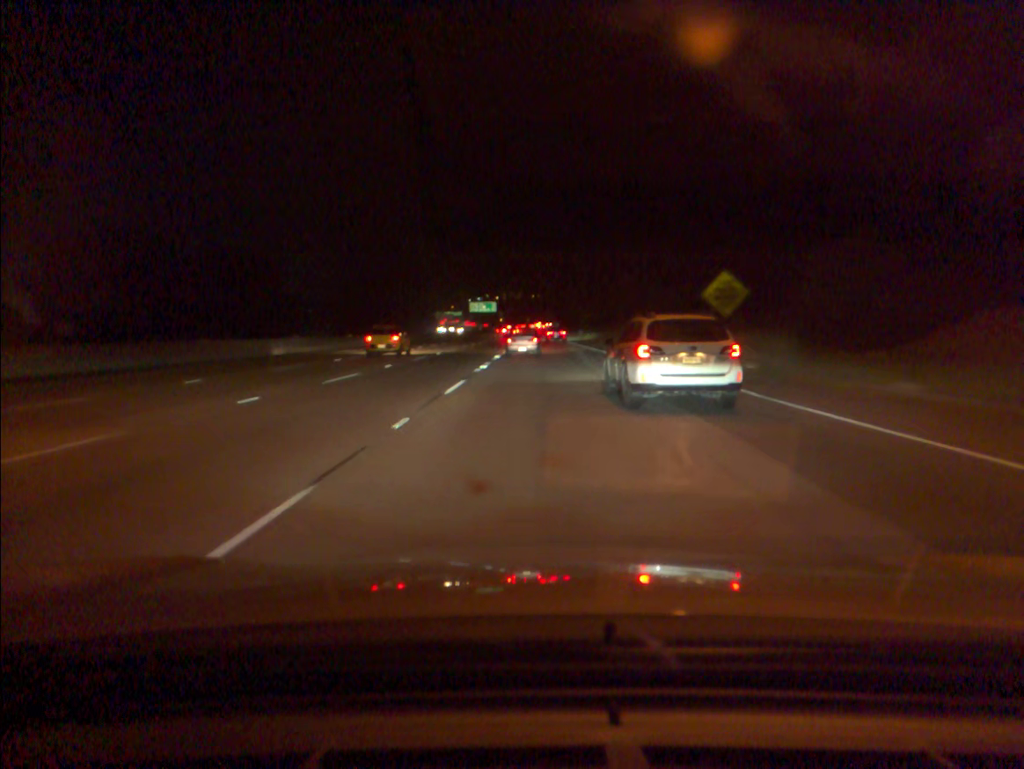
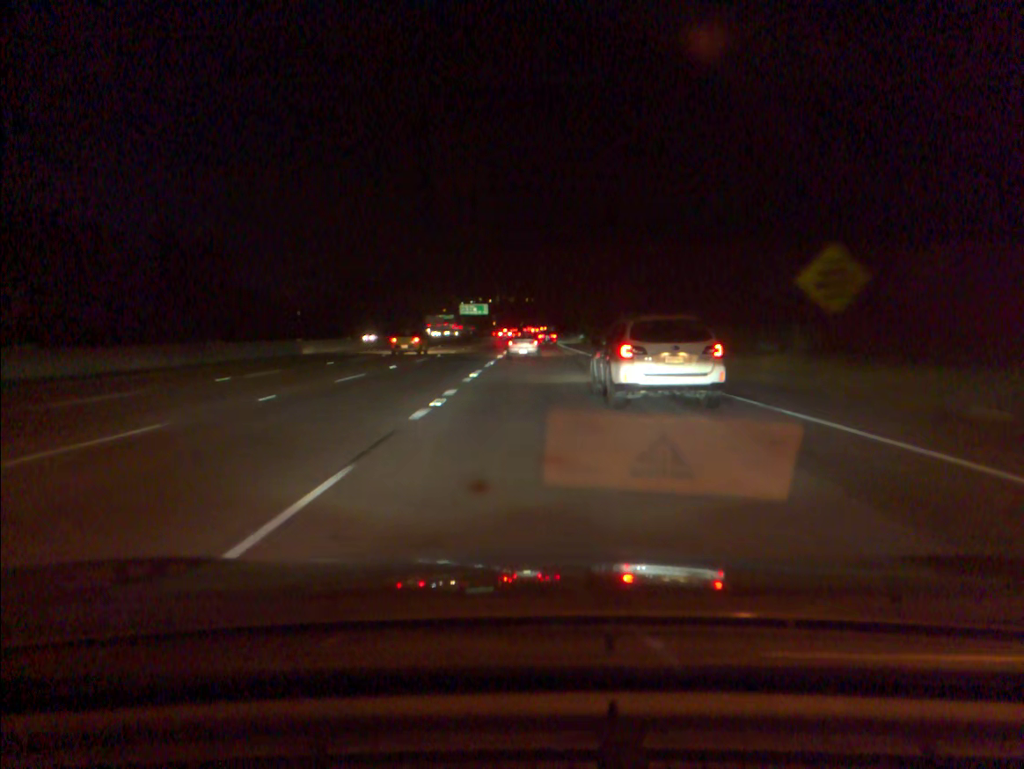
(+0.1, +13.0) m; 0°
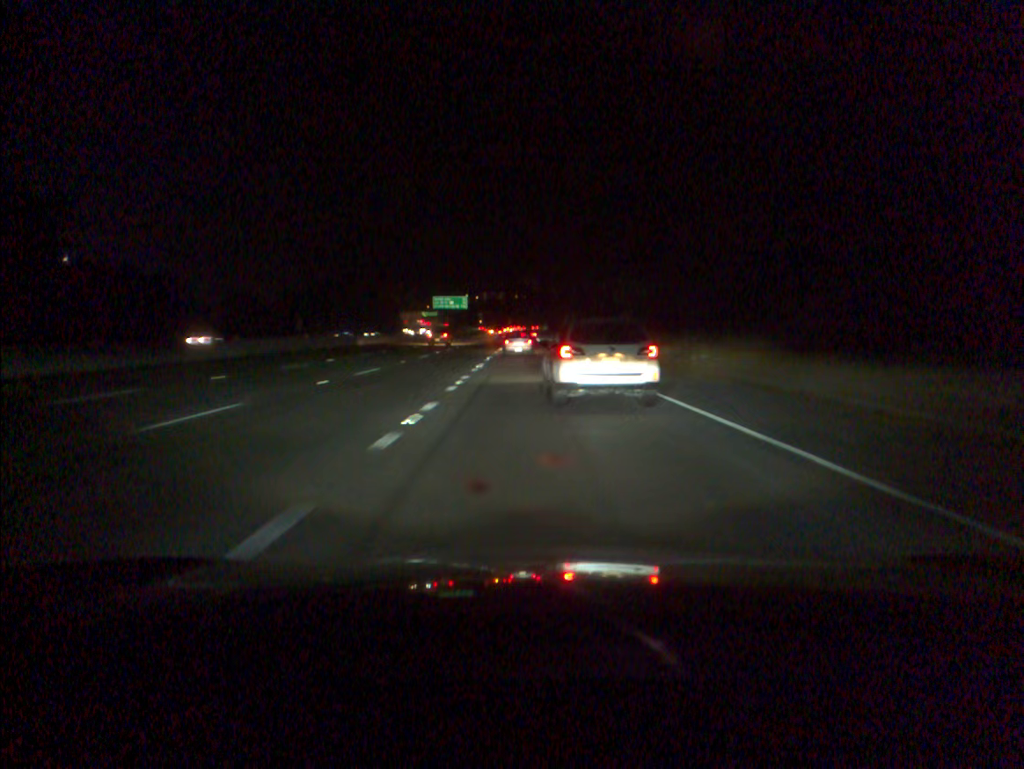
(+0.3, +39.0) m; +1°
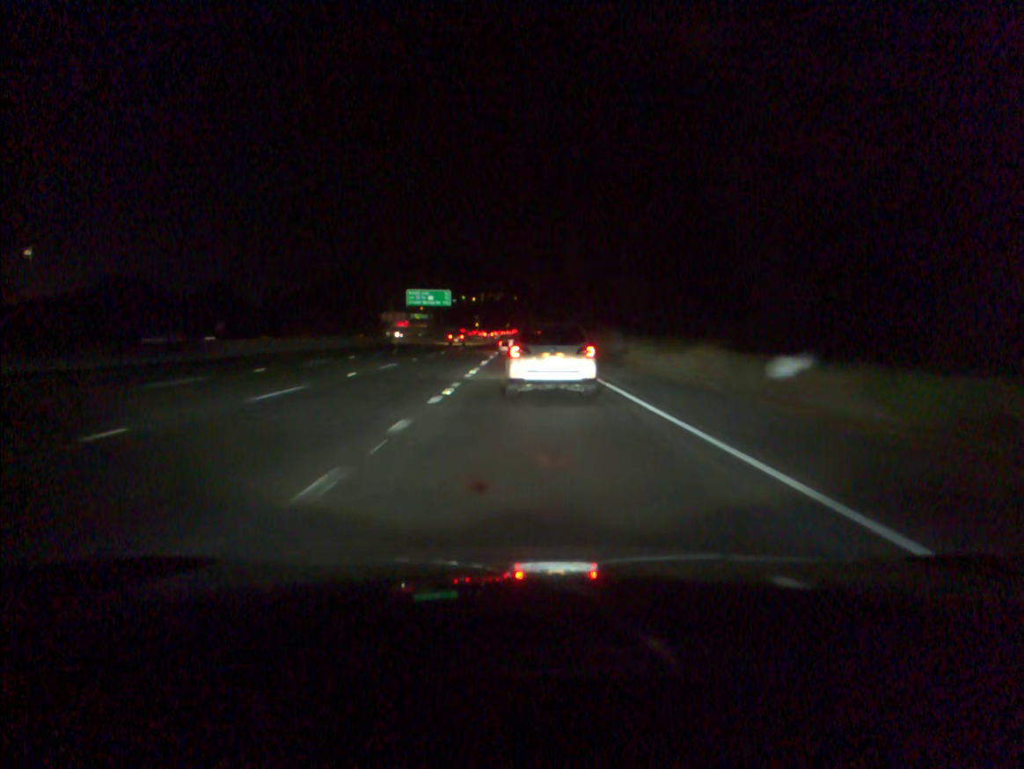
(0.0, +38.6) m; 0°
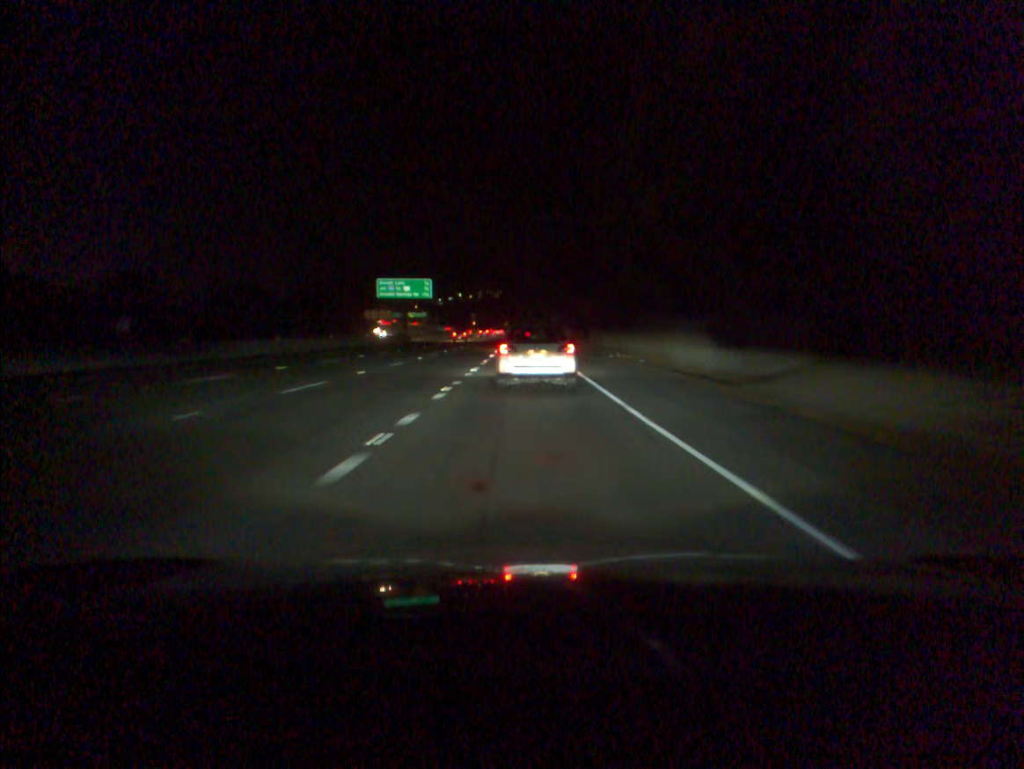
(0.0, +26.0) m; 0°
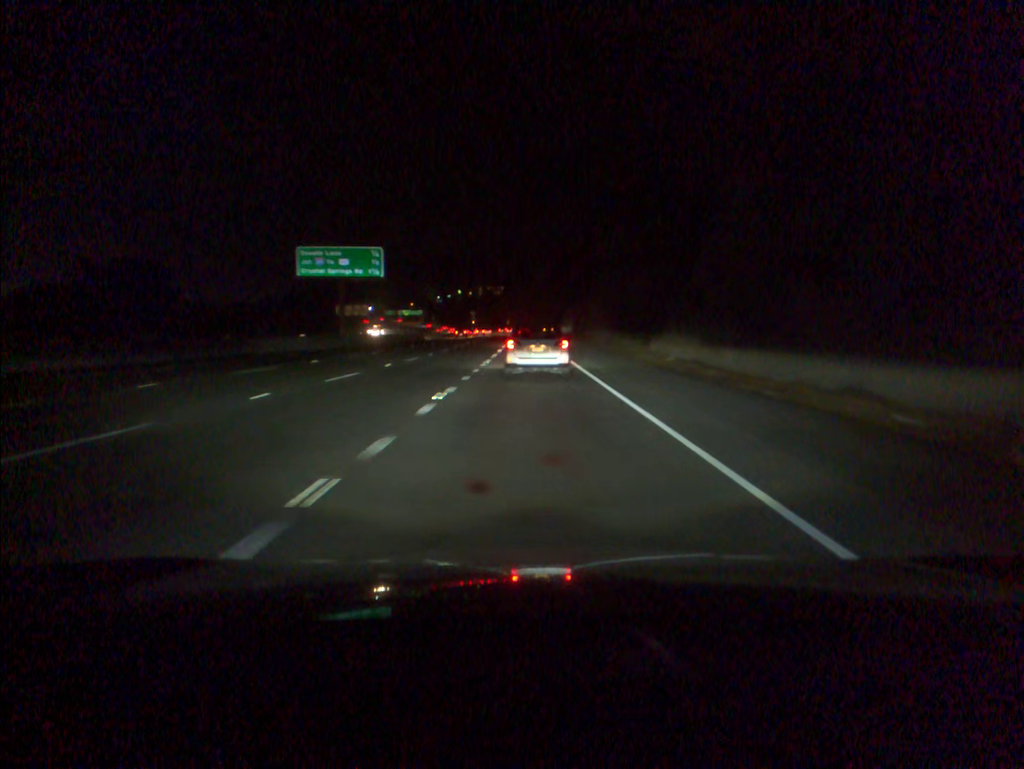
(-0.1, +39.2) m; 0°
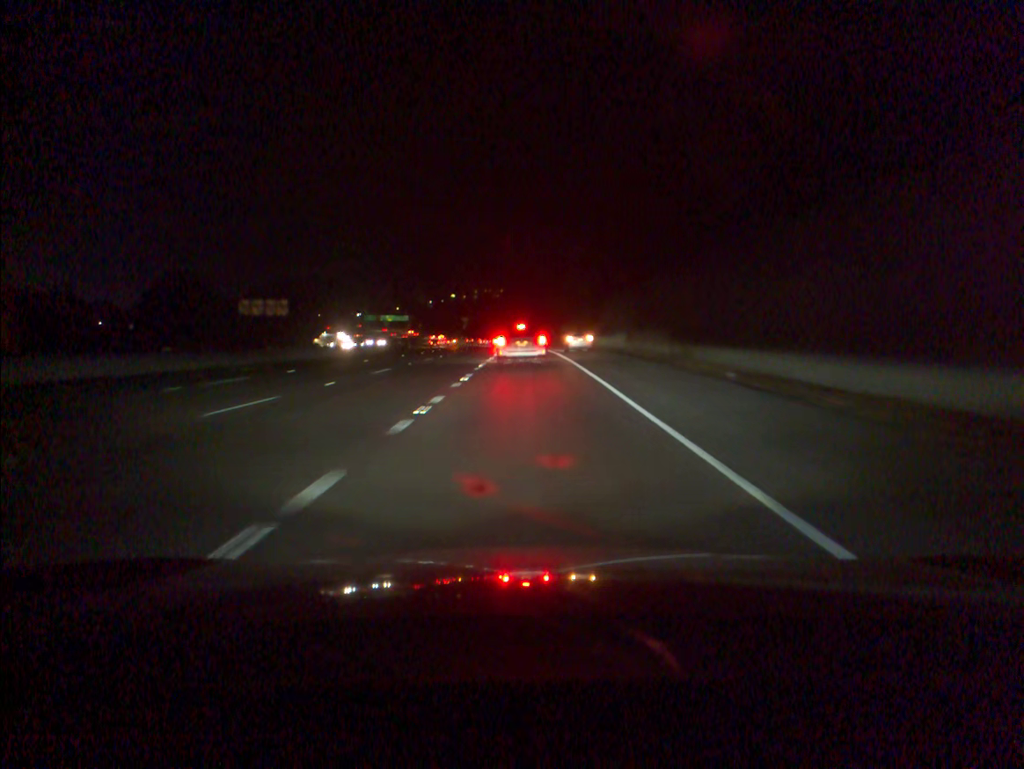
(+0.3, +64.9) m; 0°
